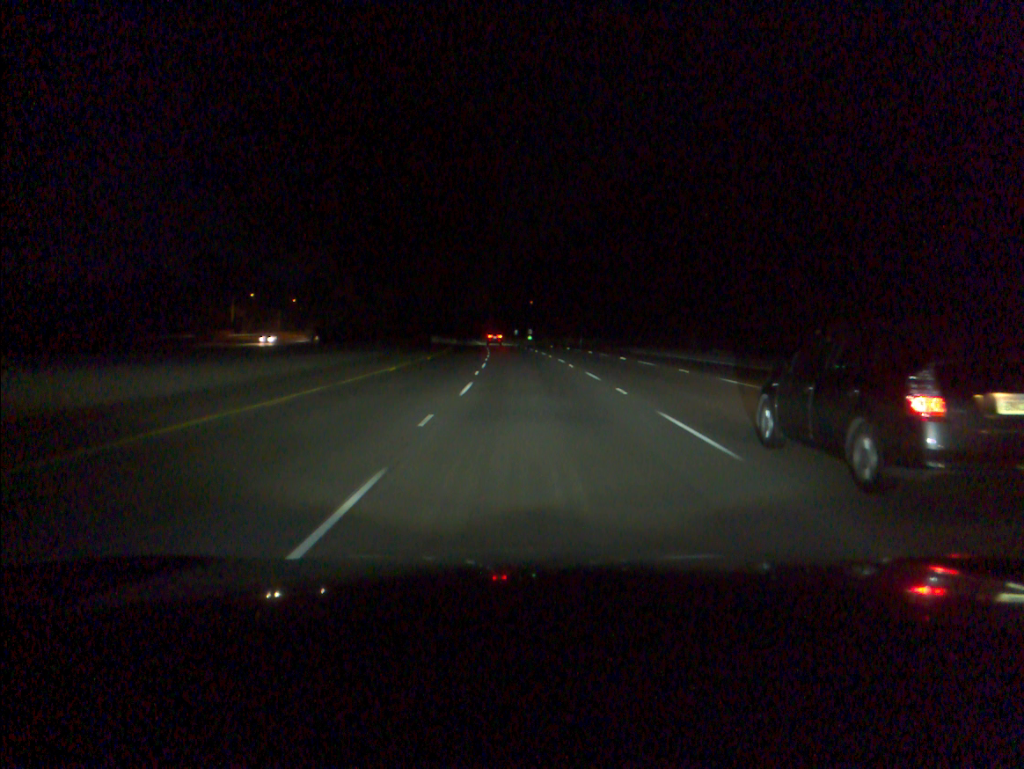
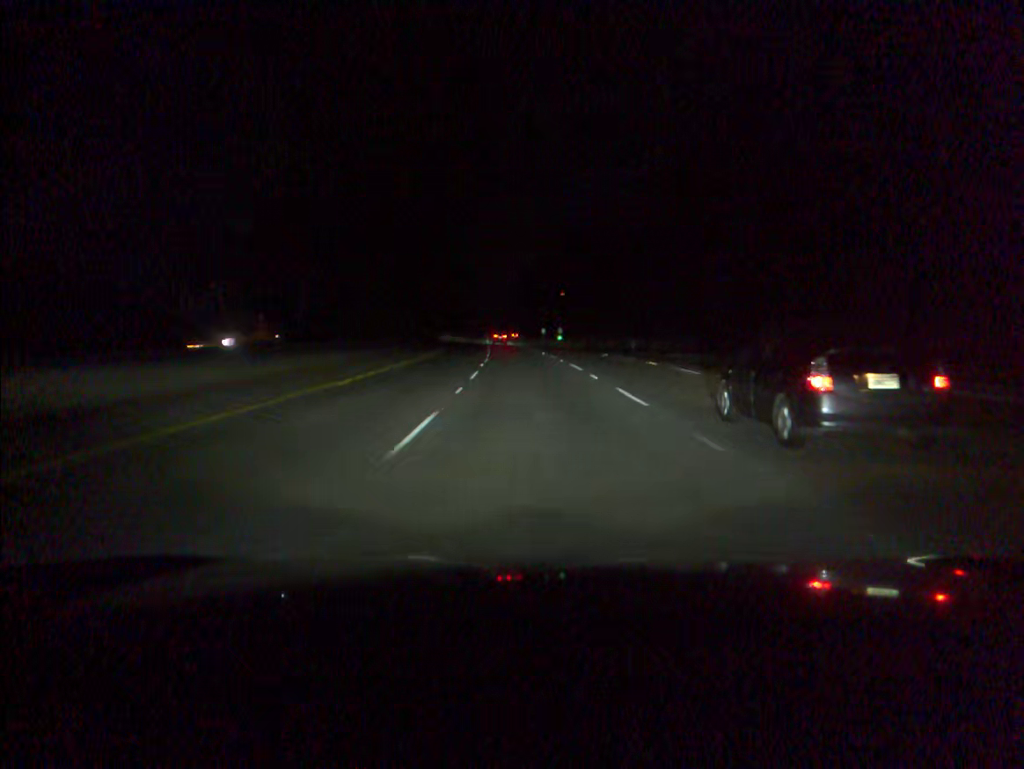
(-0.6, +38.1) m; -2°
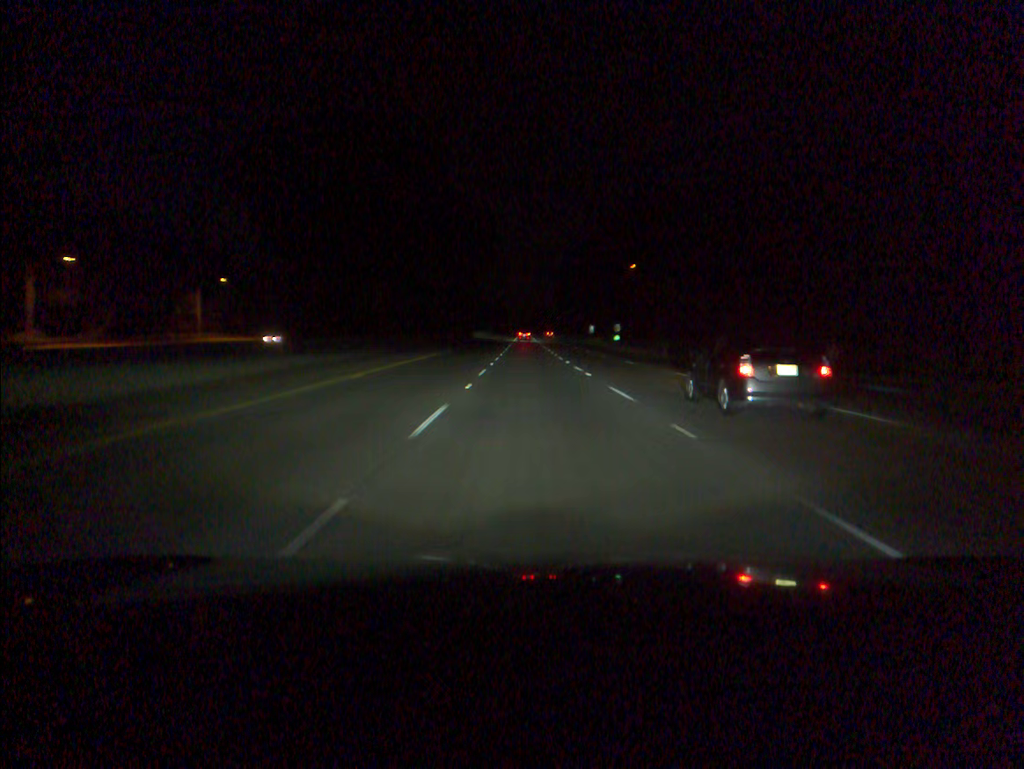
(-1.5, +56.7) m; -3°
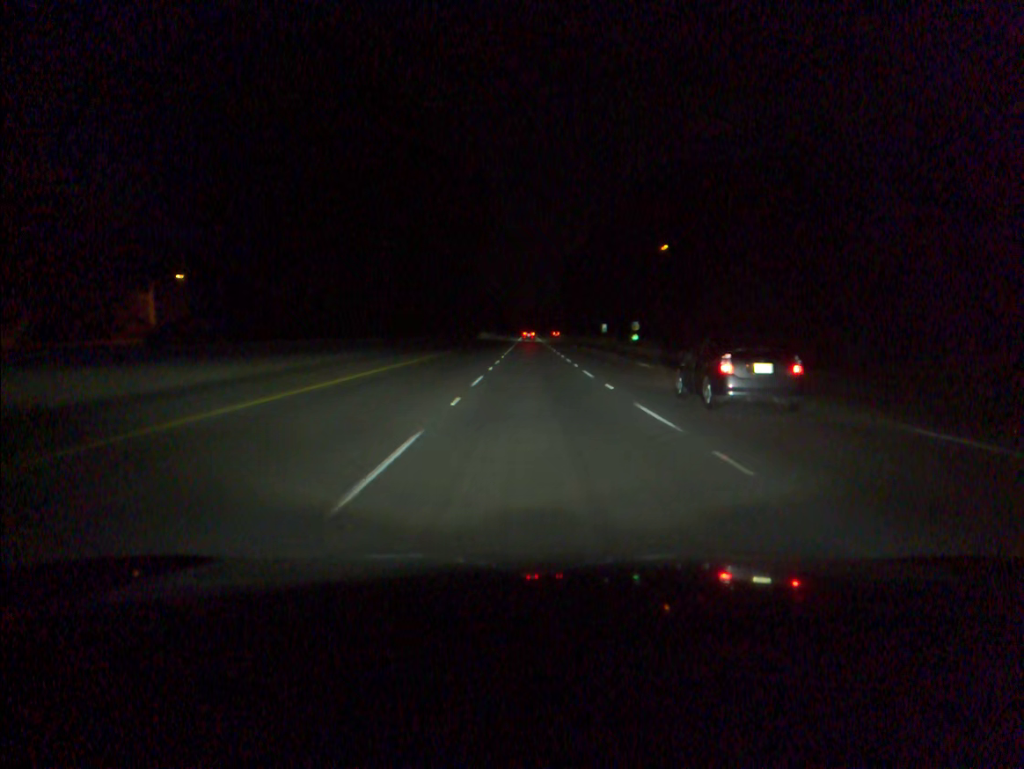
(-0.1, +18.9) m; 0°
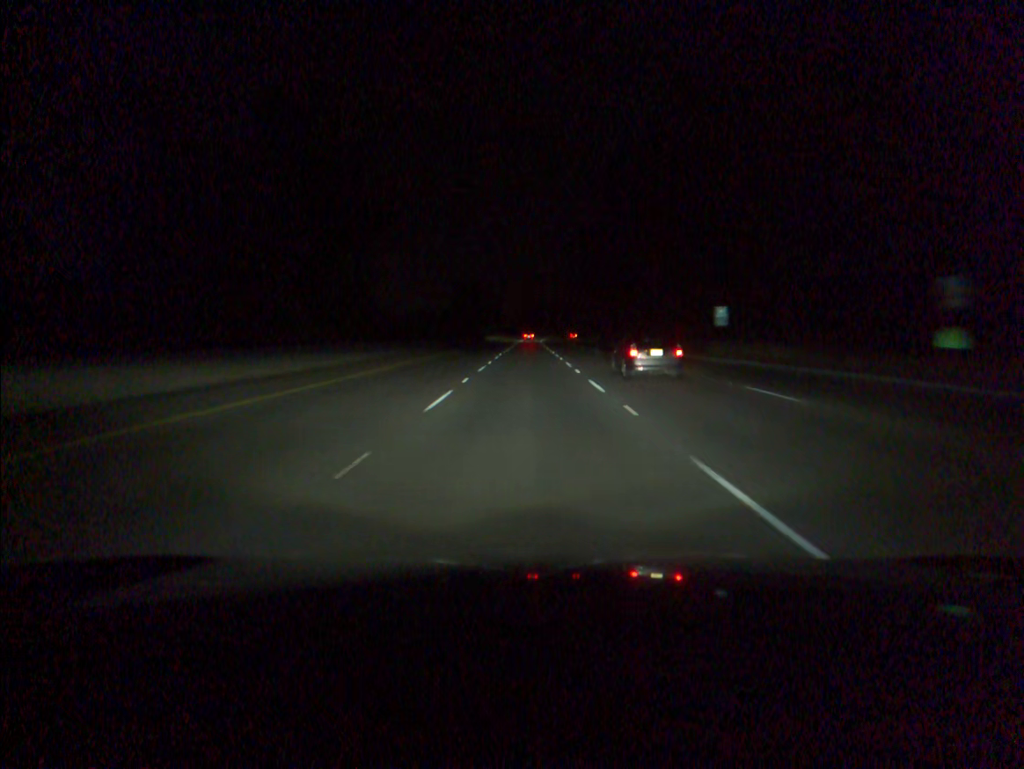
(+0.2, +94.9) m; 0°
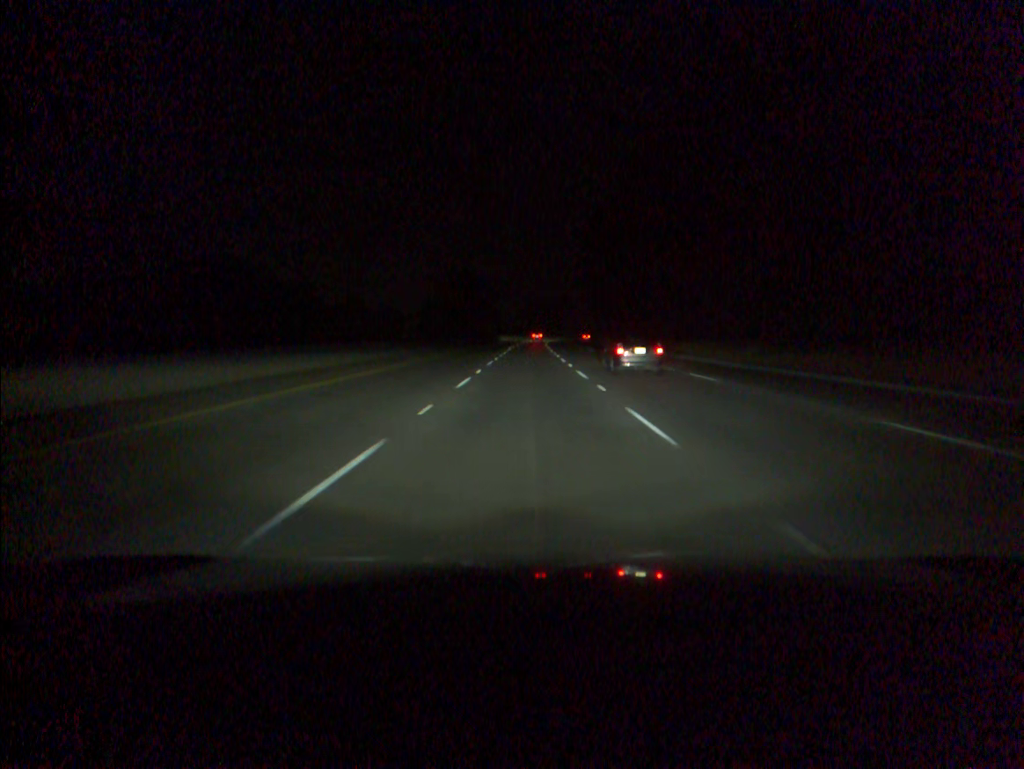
(-0.1, +38.0) m; 0°
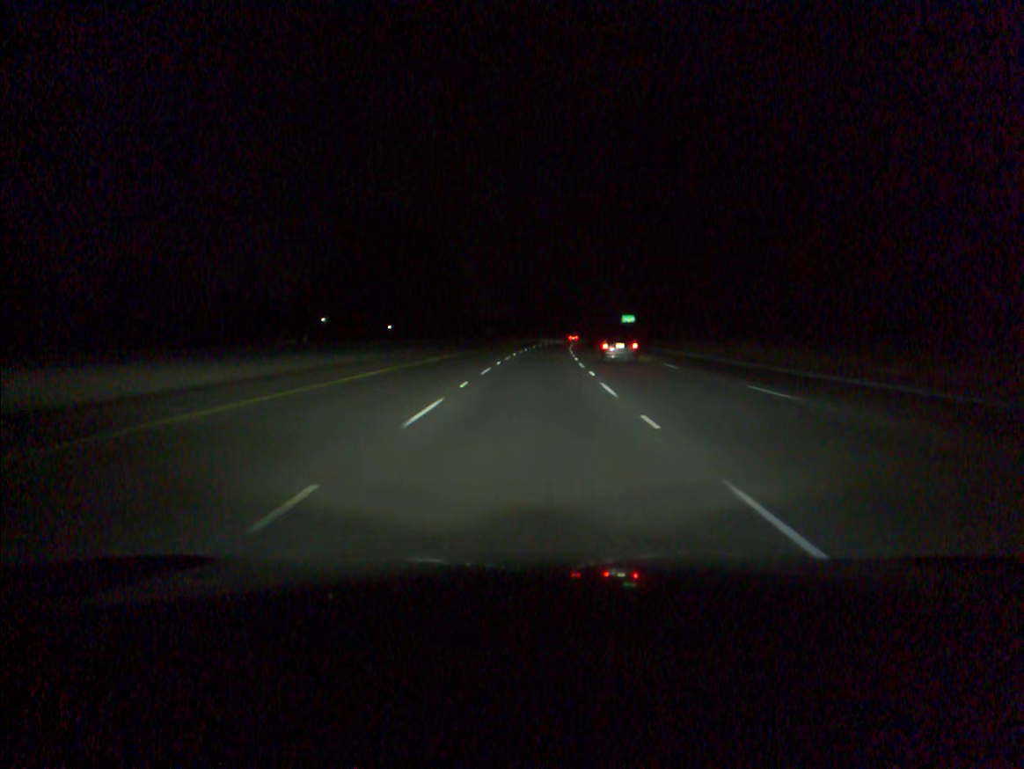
(+0.3, +95.1) m; +1°
